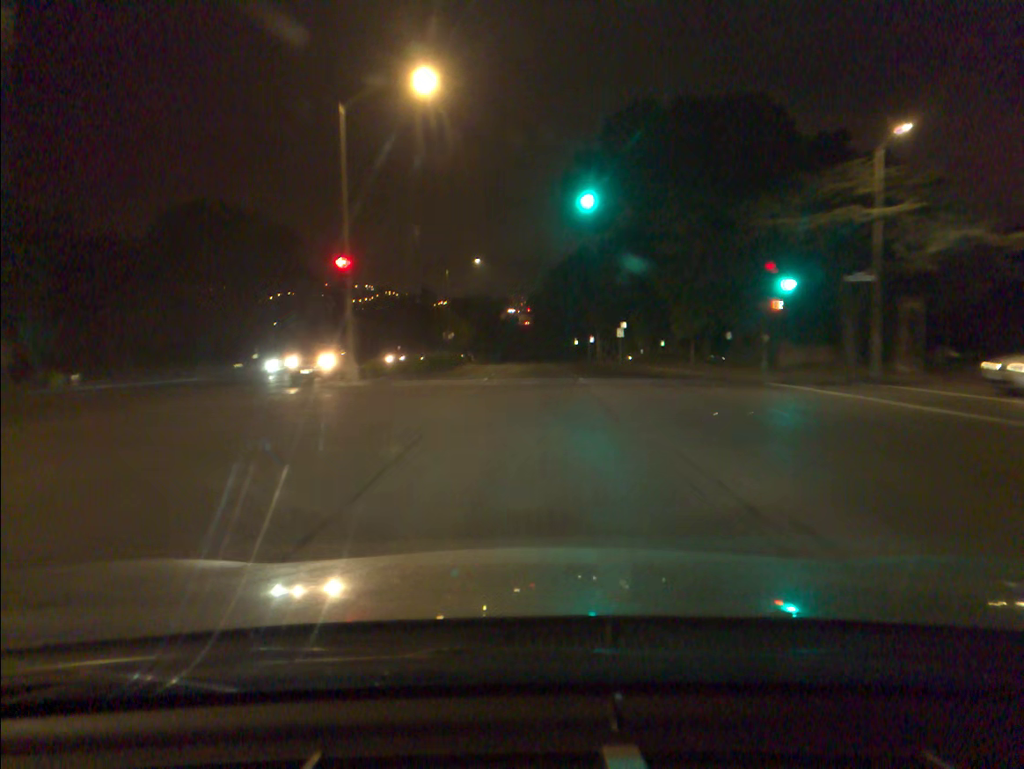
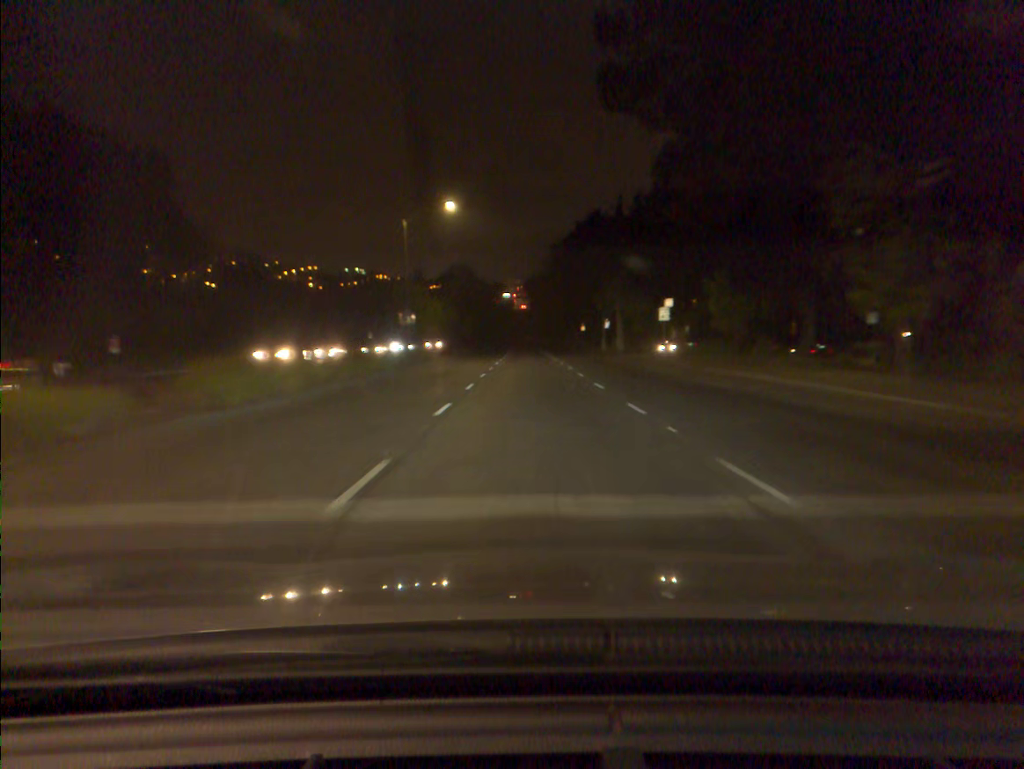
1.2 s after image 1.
(0.0, +22.9) m; 0°
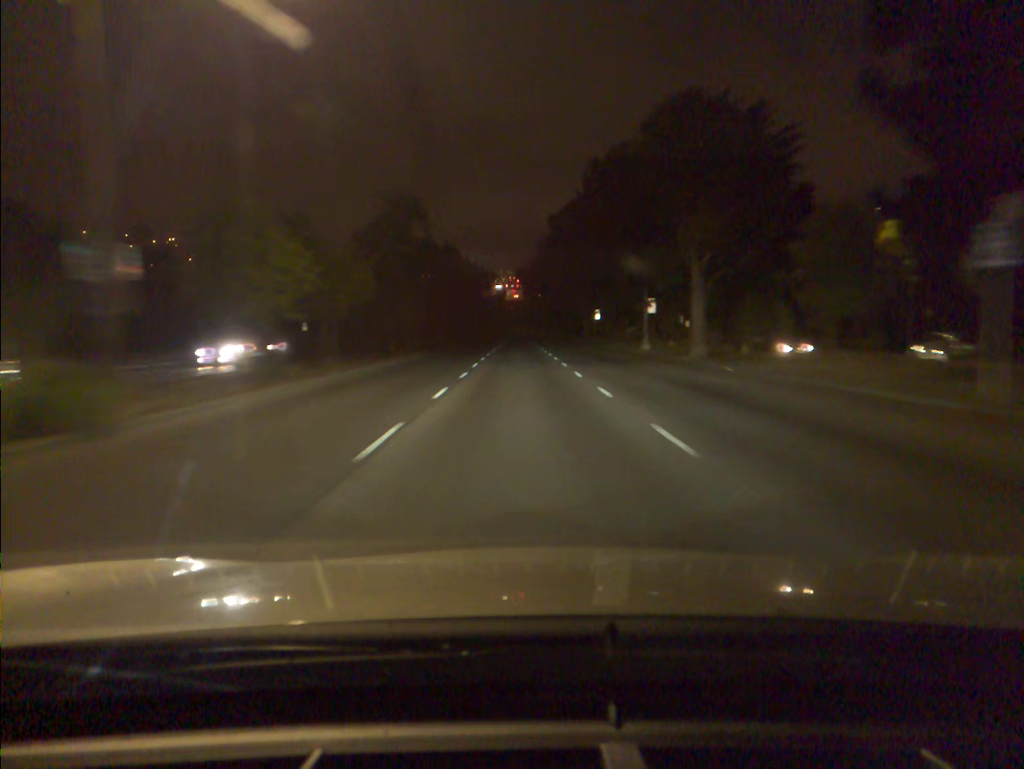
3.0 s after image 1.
(+0.2, +34.3) m; 0°
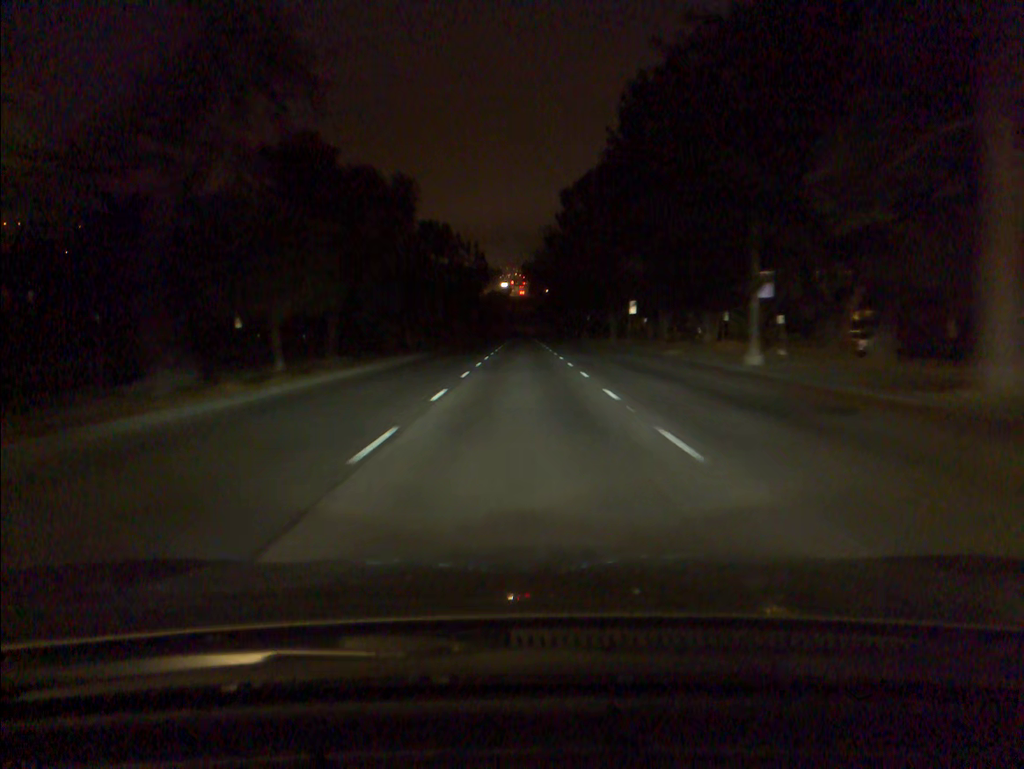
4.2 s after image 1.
(0.0, +22.6) m; 0°
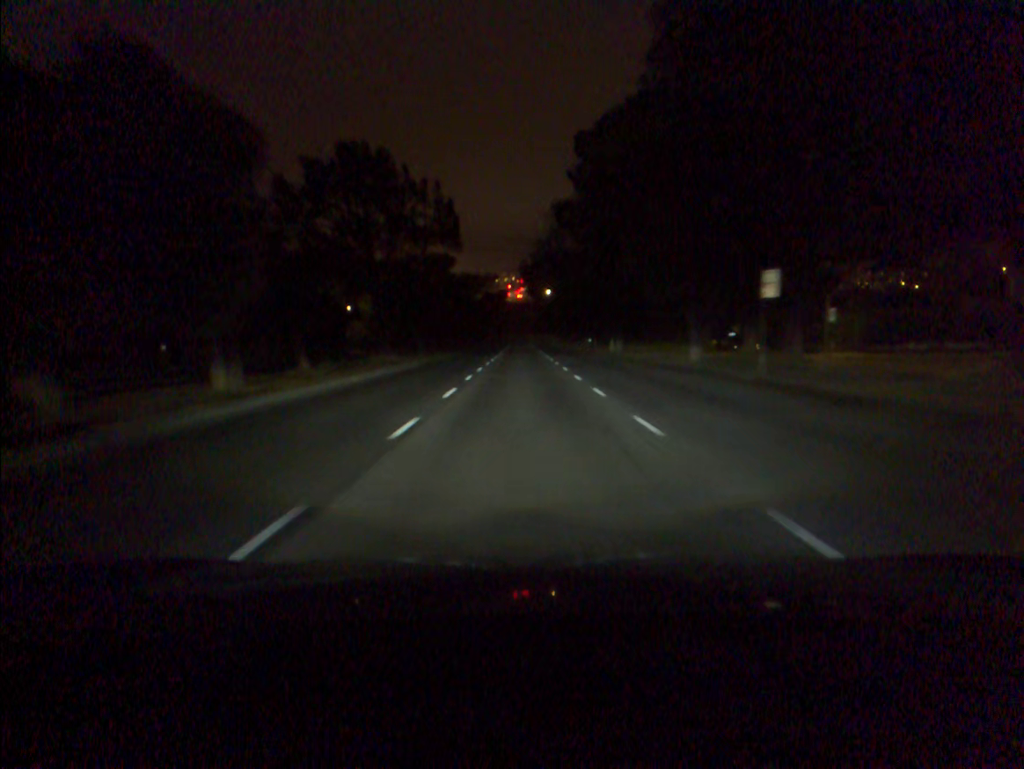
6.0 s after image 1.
(0.0, +34.2) m; 0°
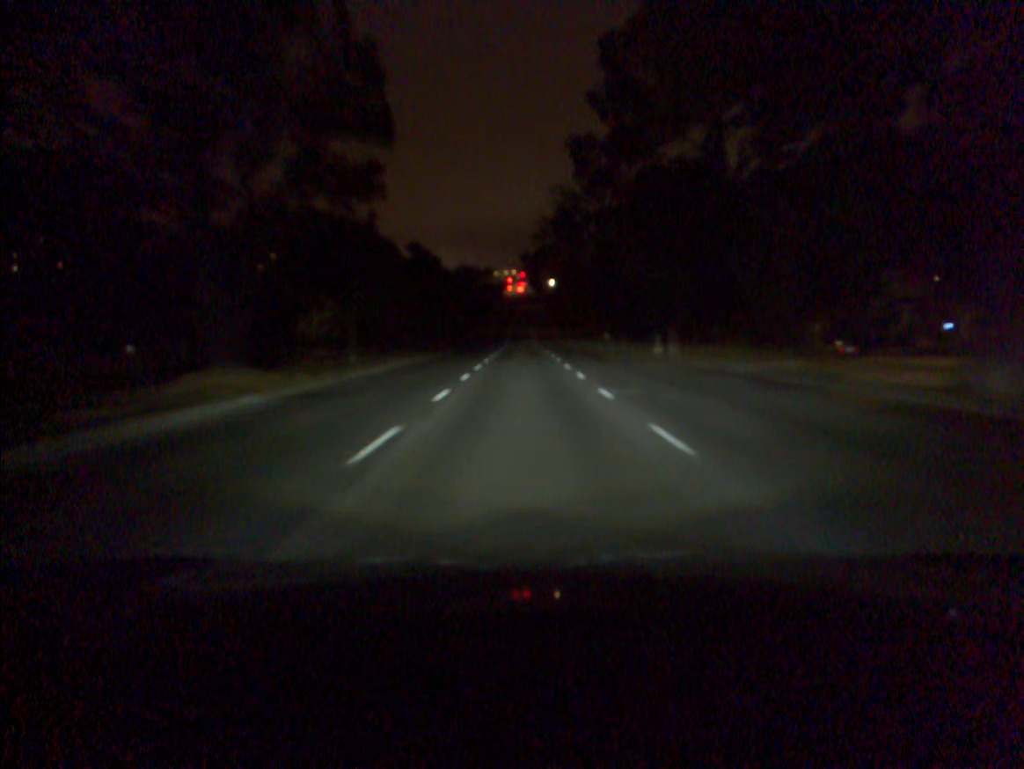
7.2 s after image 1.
(0.0, +23.8) m; 0°
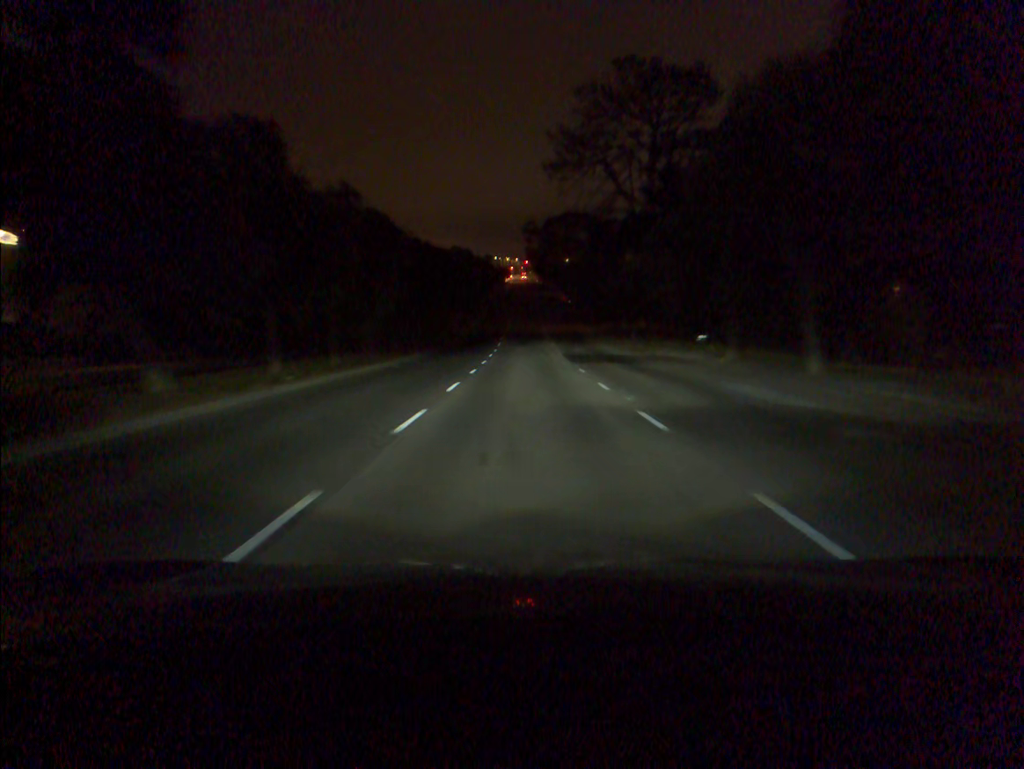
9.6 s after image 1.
(0.0, +48.7) m; 0°
